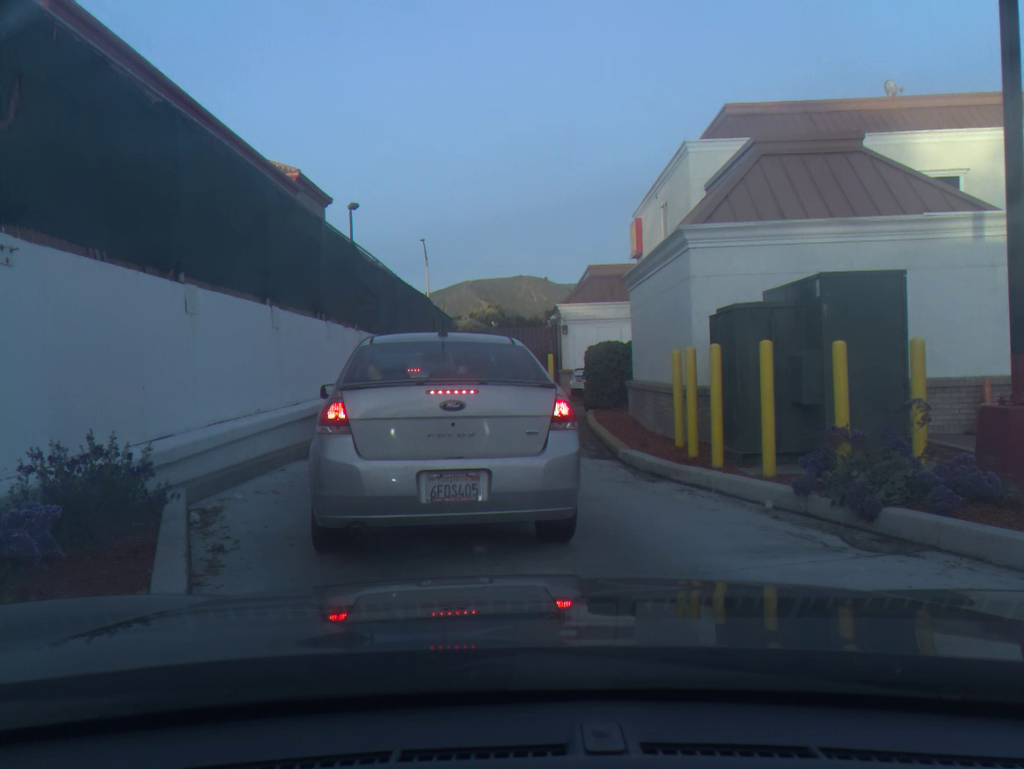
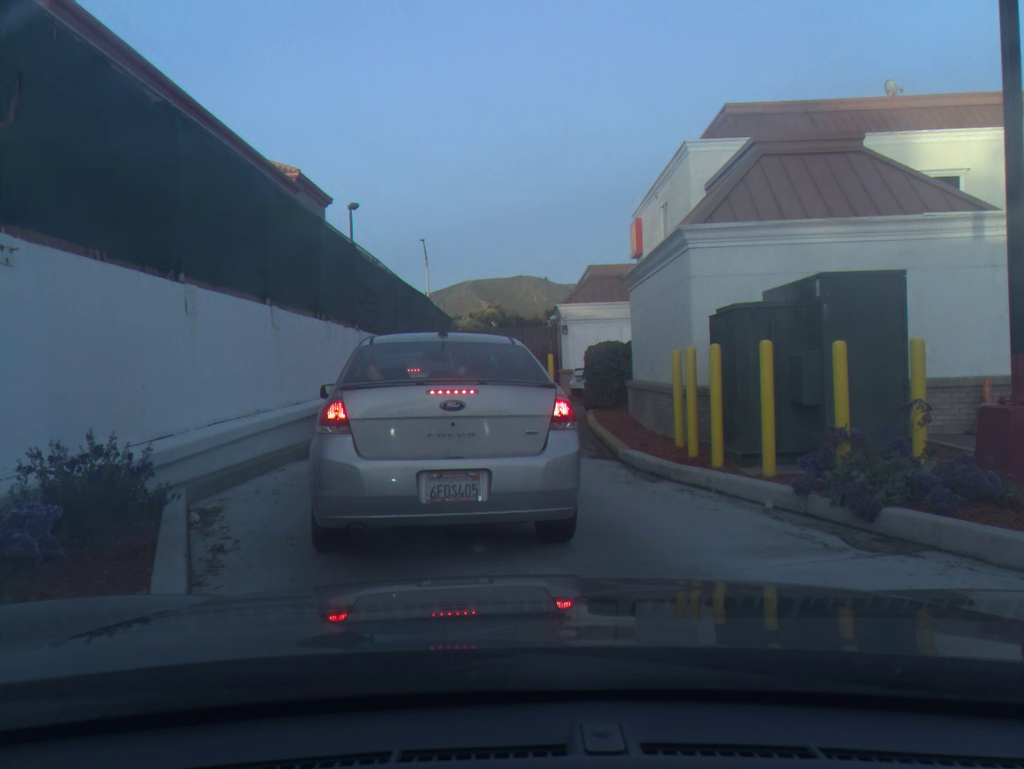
(0.0, 0.0) m; 0°
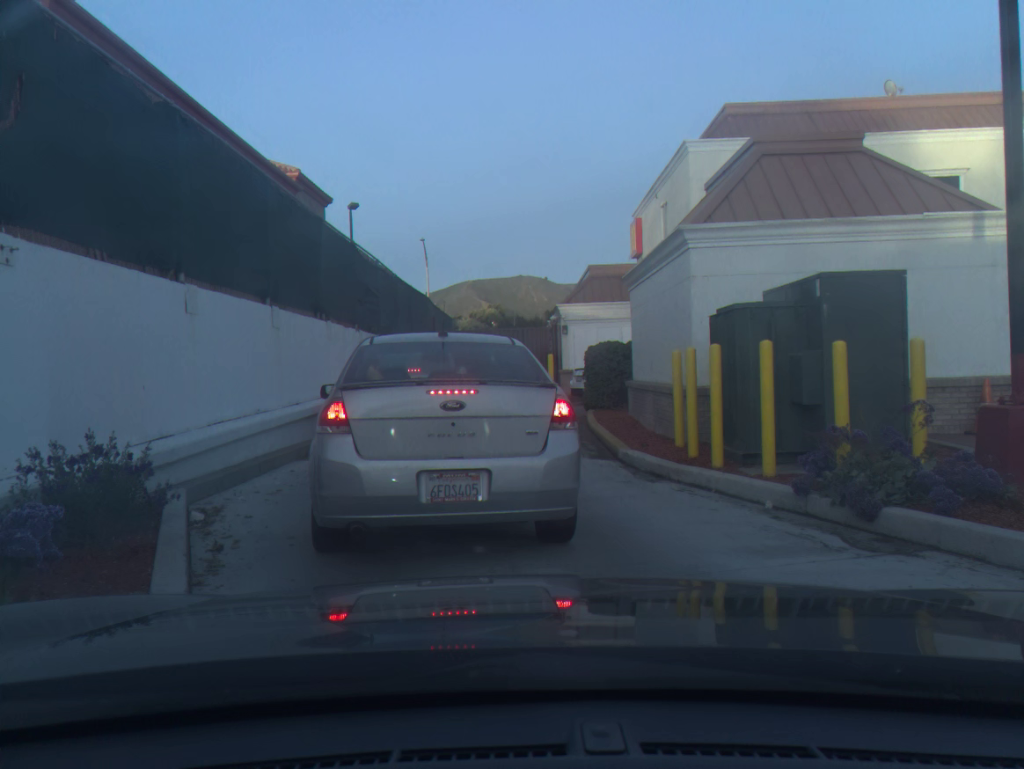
(0.0, 0.0) m; 0°
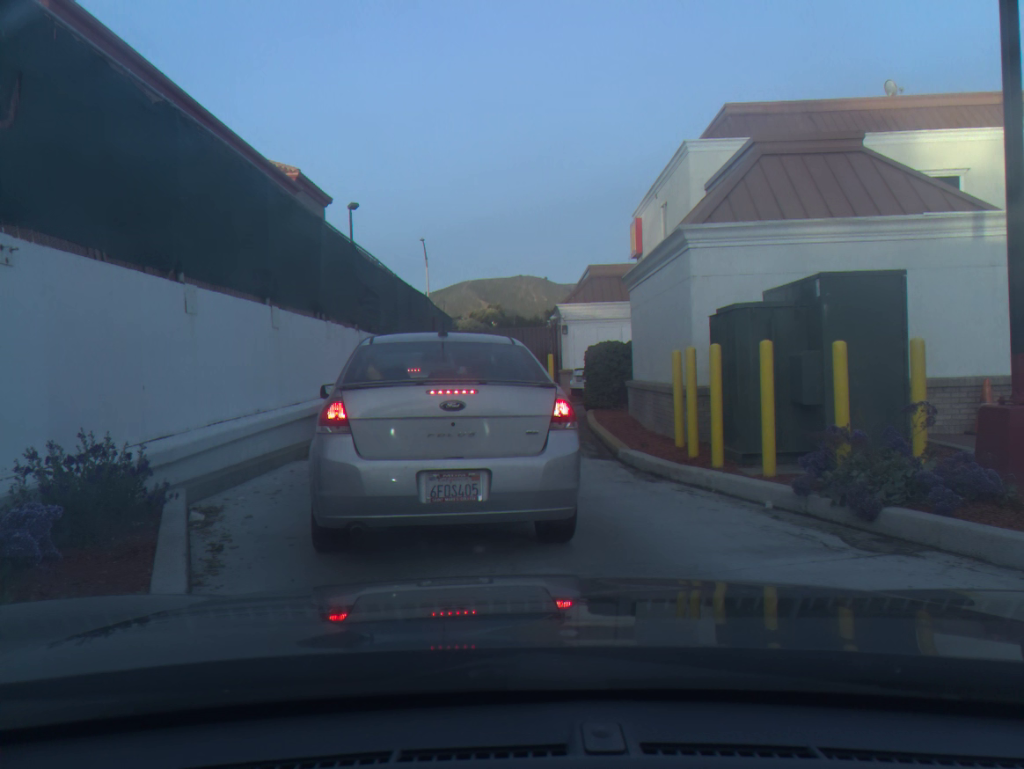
(0.0, 0.0) m; 0°
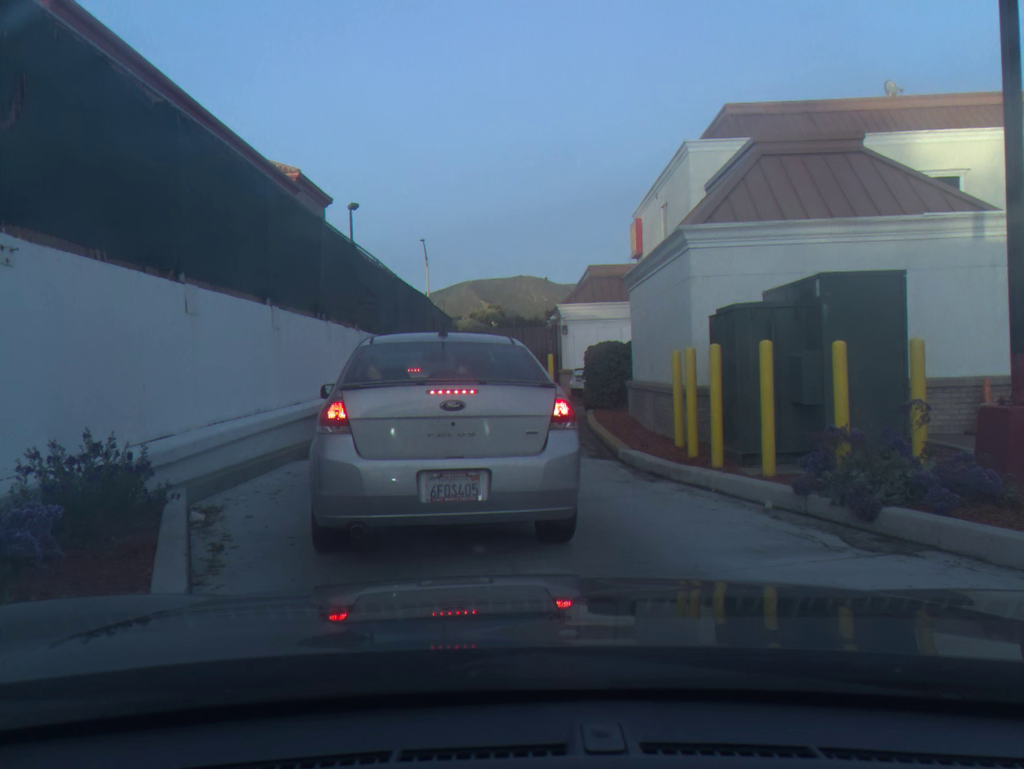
(0.0, 0.0) m; 0°
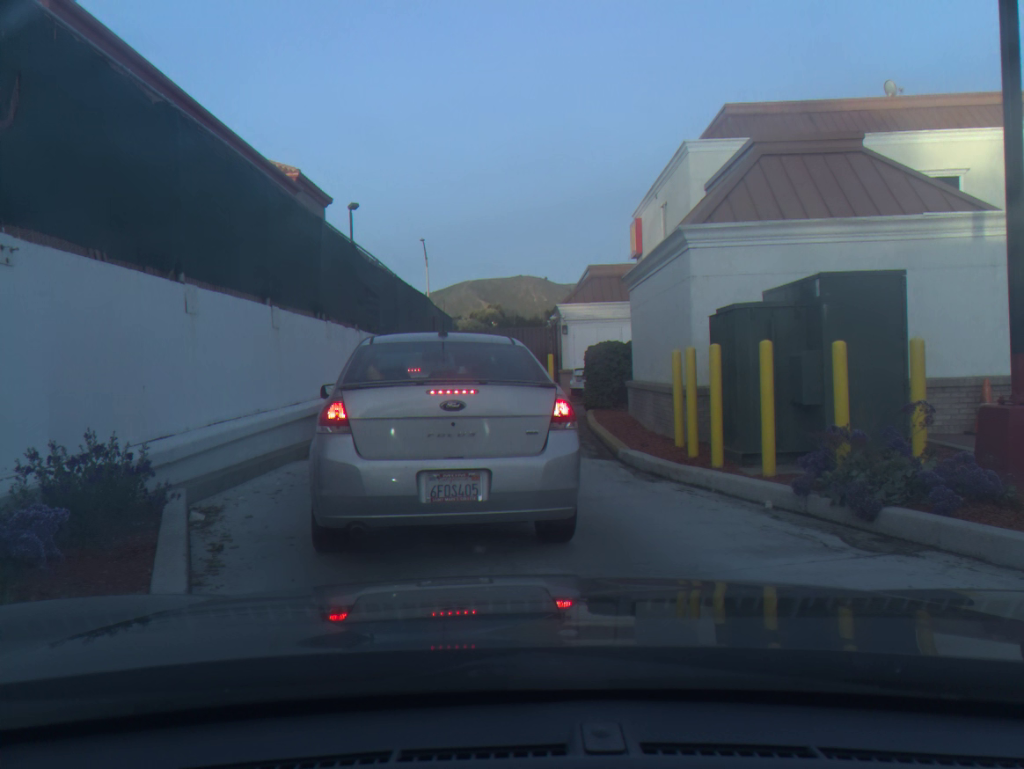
(0.0, 0.0) m; 0°
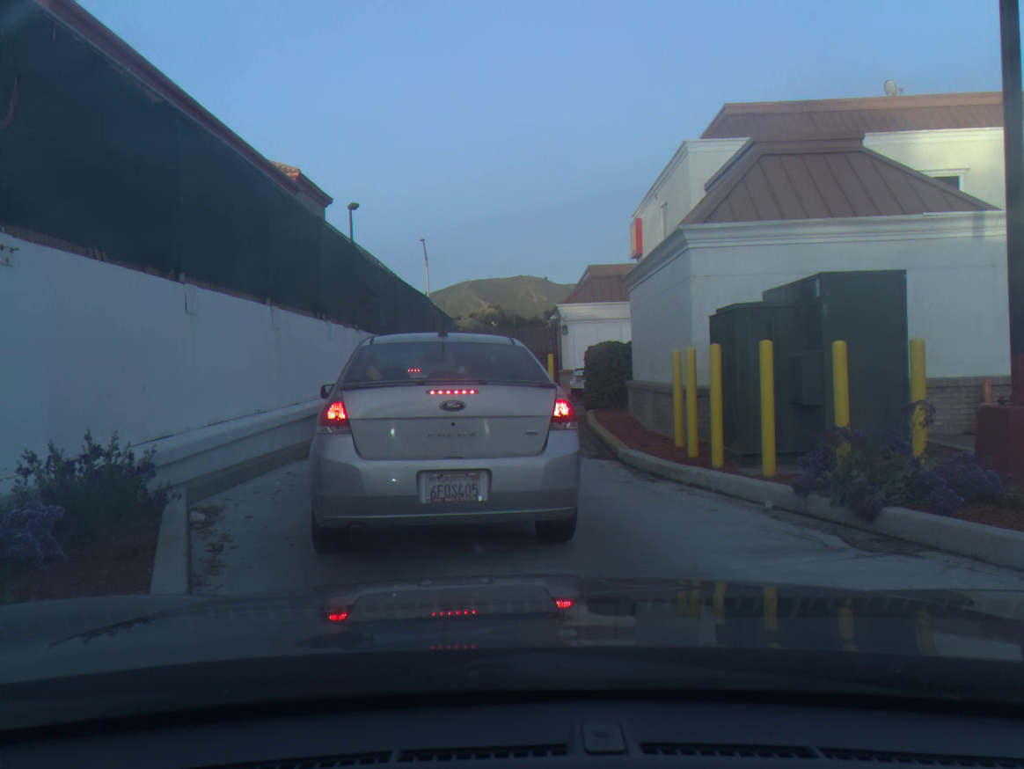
(0.0, 0.0) m; 0°
